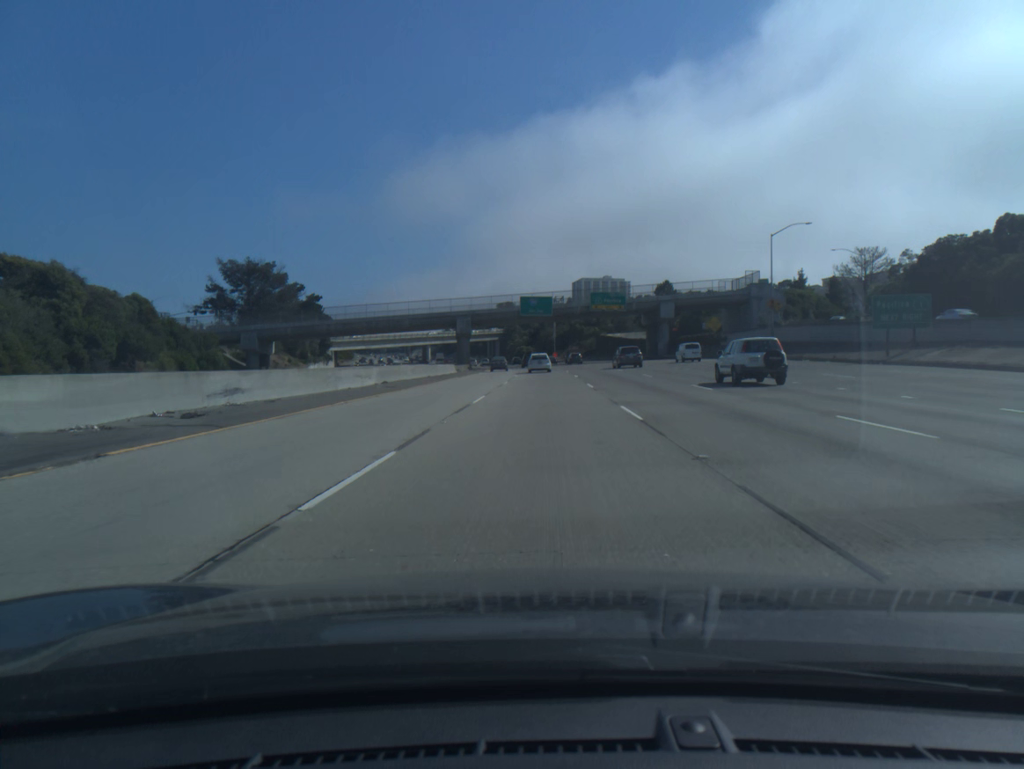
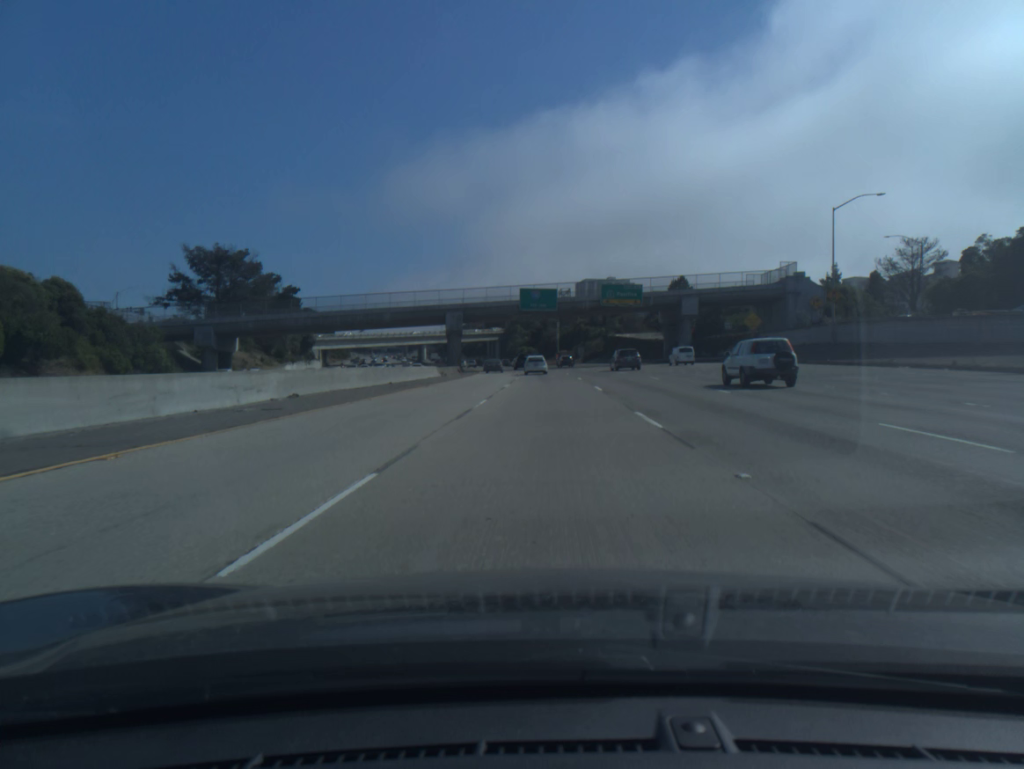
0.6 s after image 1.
(0.0, +16.3) m; 0°
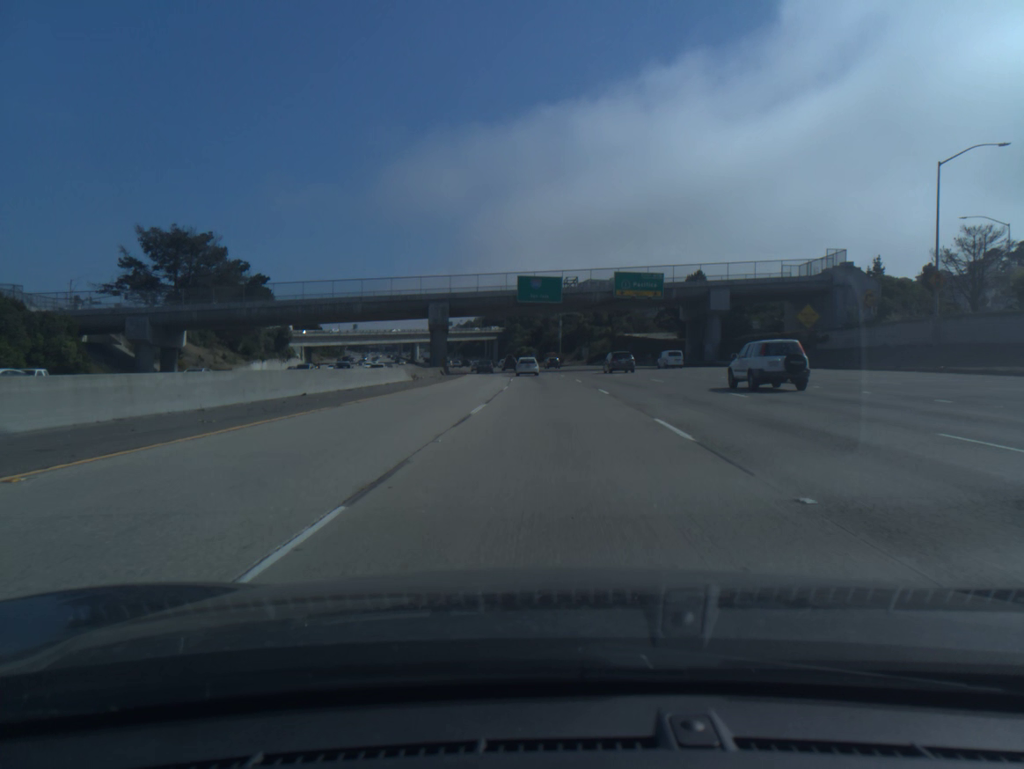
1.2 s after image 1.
(0.0, +16.3) m; 0°
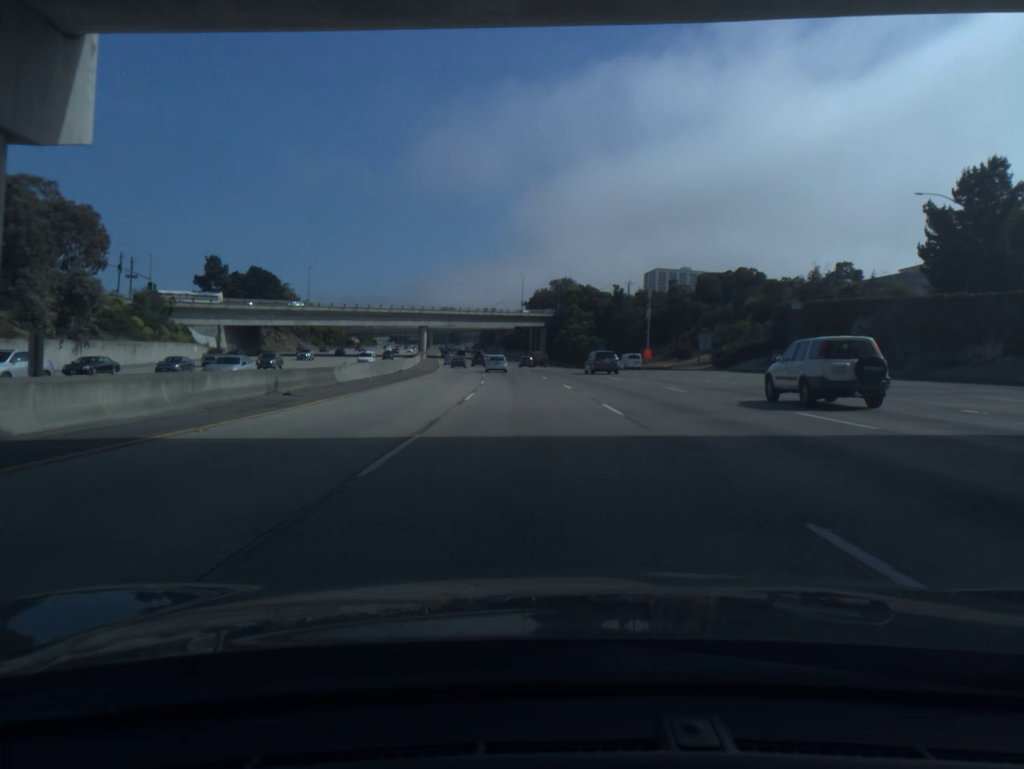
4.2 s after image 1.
(-1.7, +82.5) m; -4°
